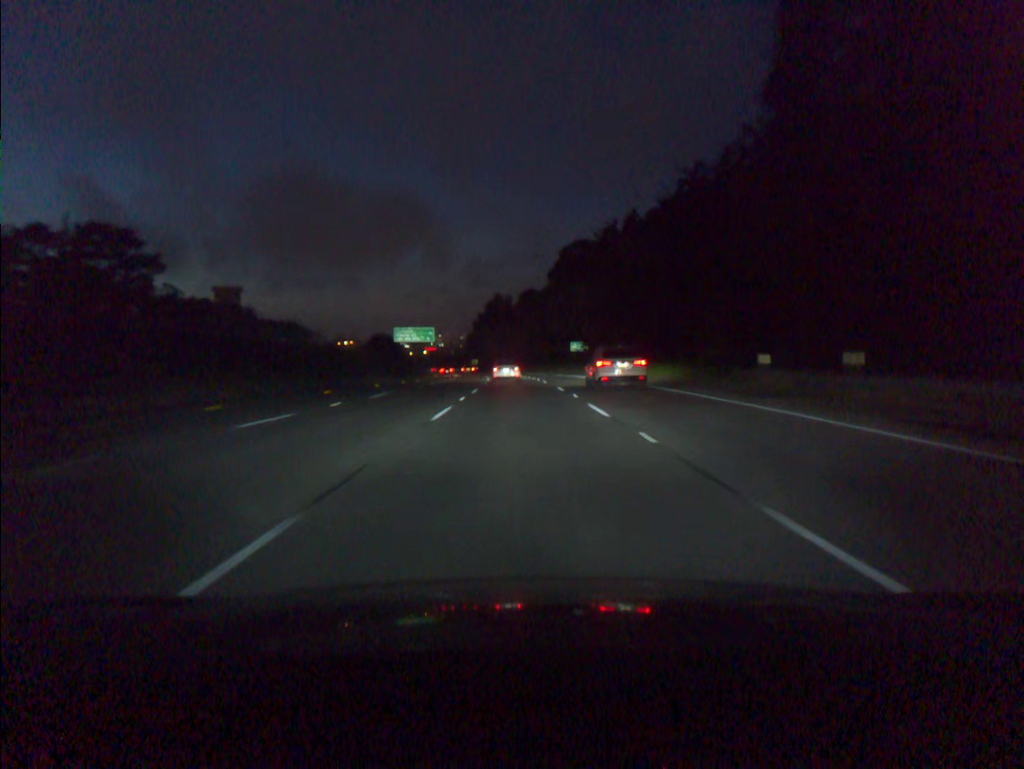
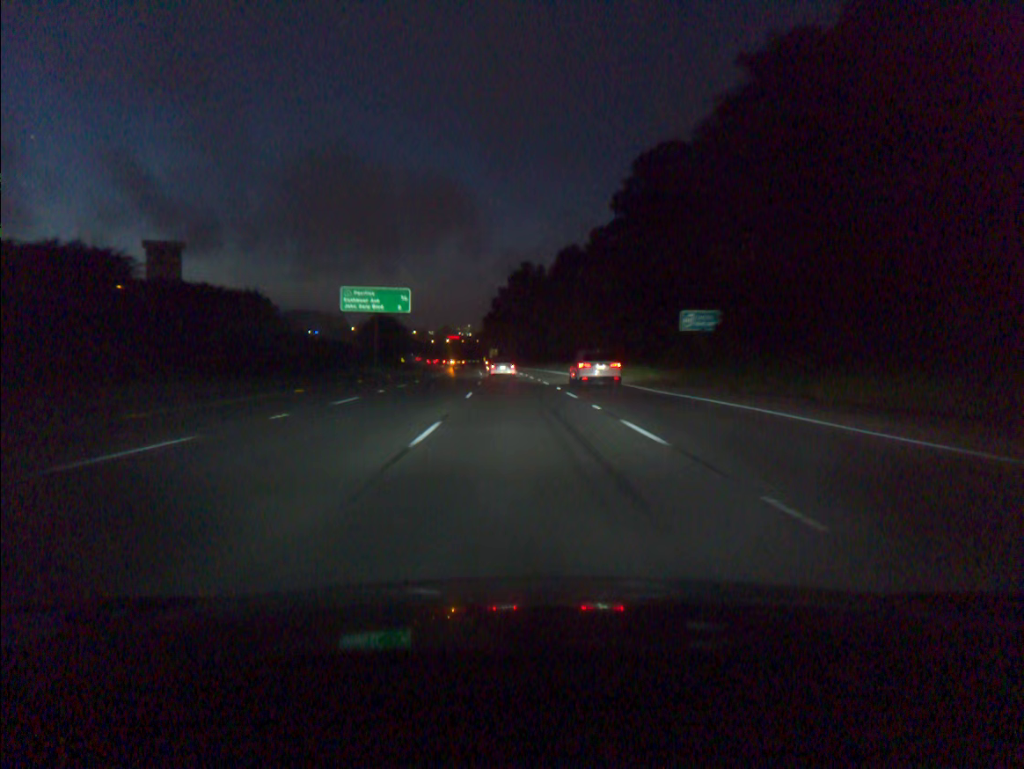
(-0.8, +63.4) m; -2°
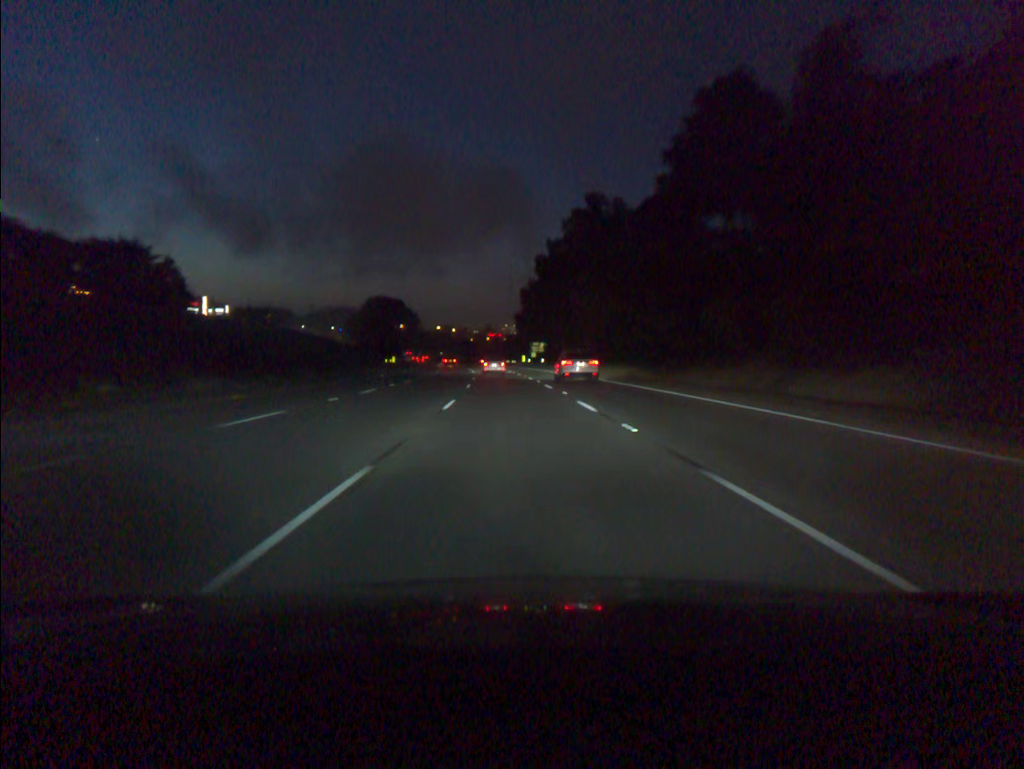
(-2.1, +80.3) m; -3°
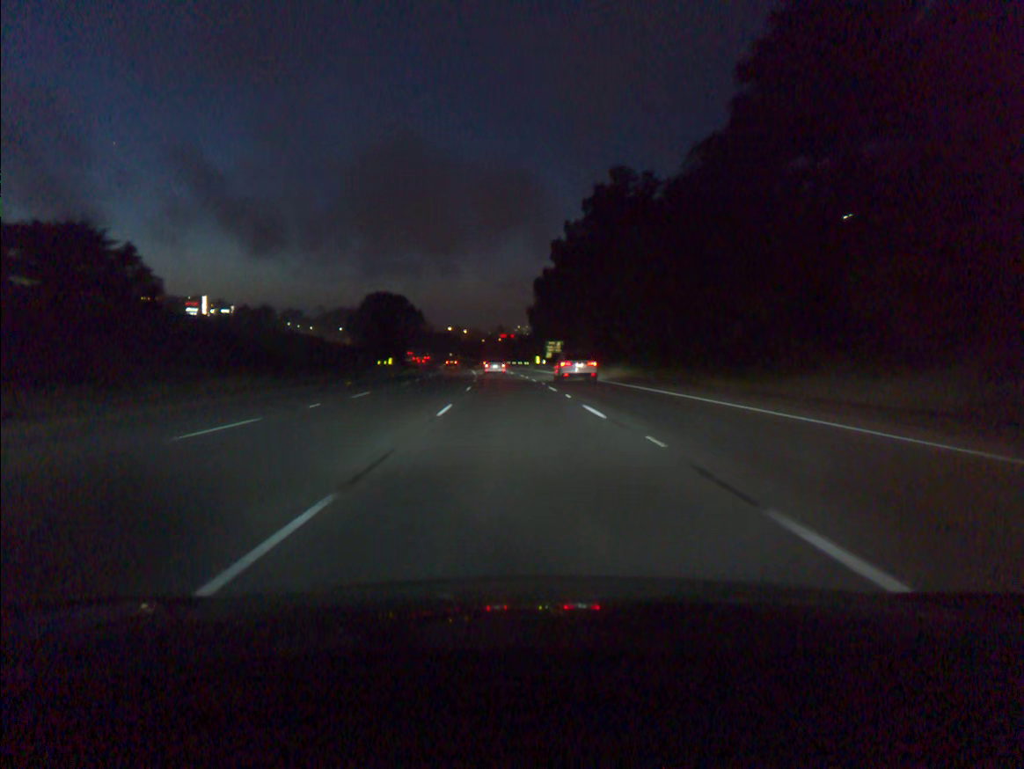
(-0.1, +16.4) m; -1°
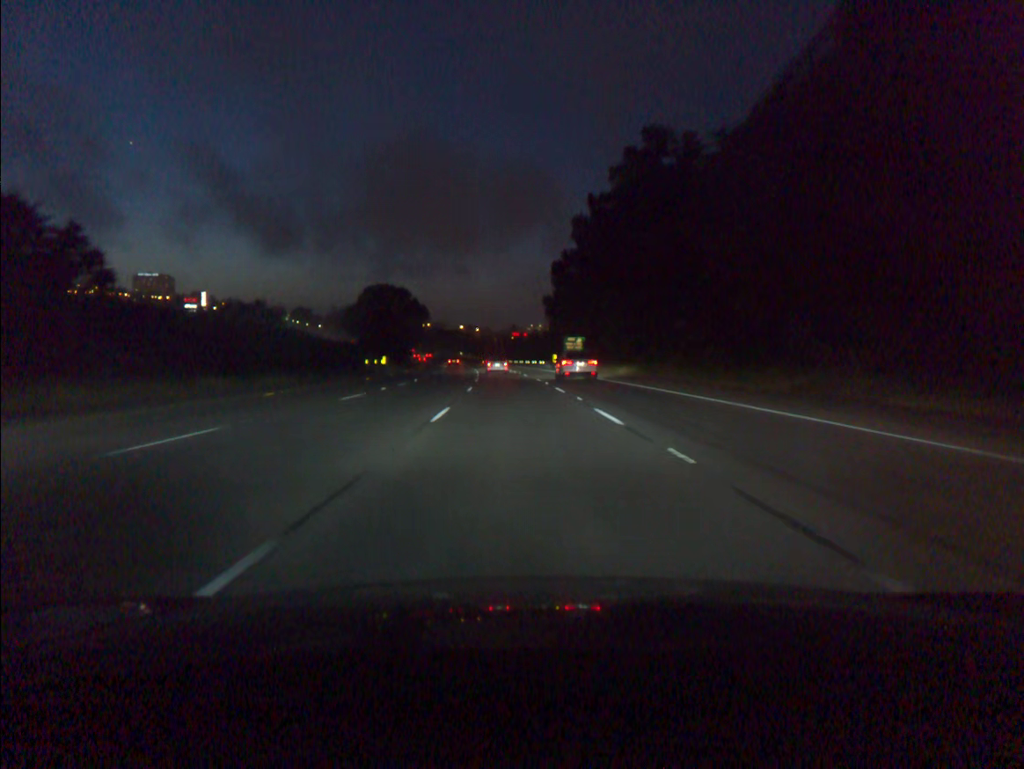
(-0.1, +16.5) m; -1°
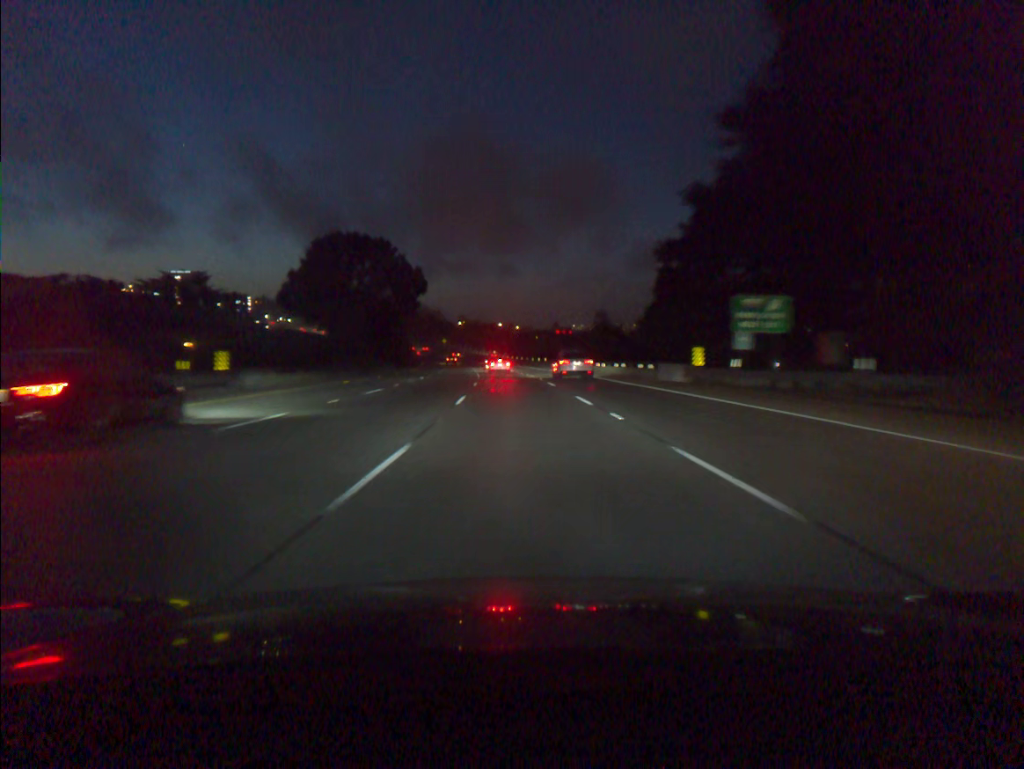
(-2.0, +67.1) m; -3°
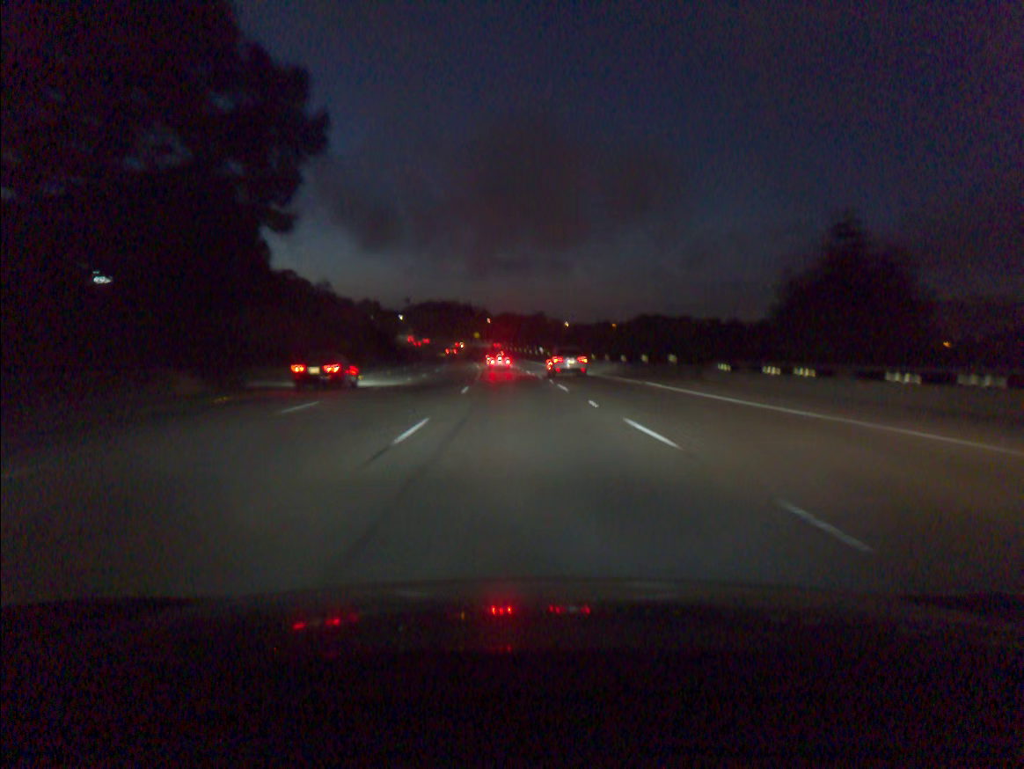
(-1.8, +68.6) m; -3°
